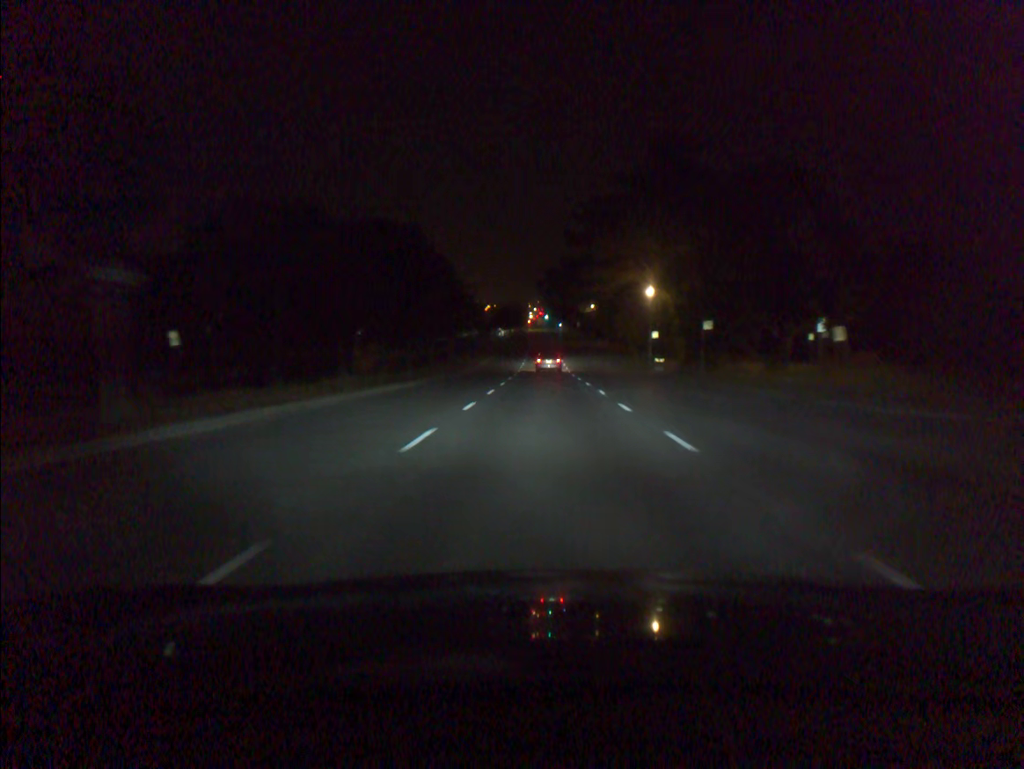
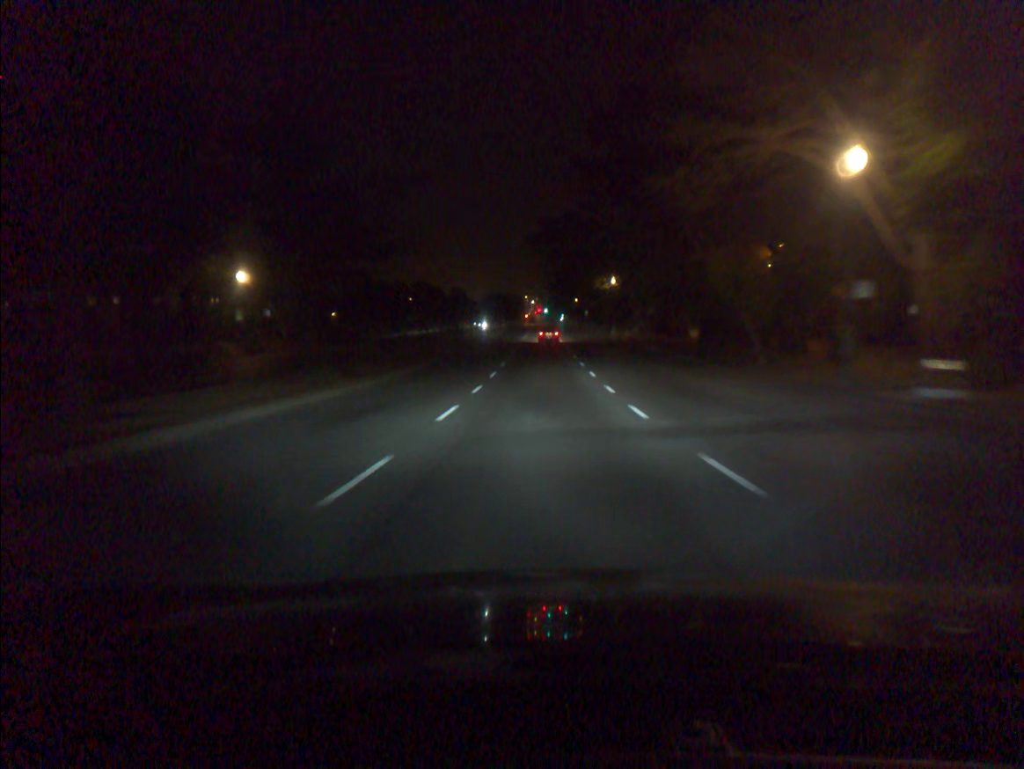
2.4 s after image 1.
(+0.1, +40.2) m; 0°
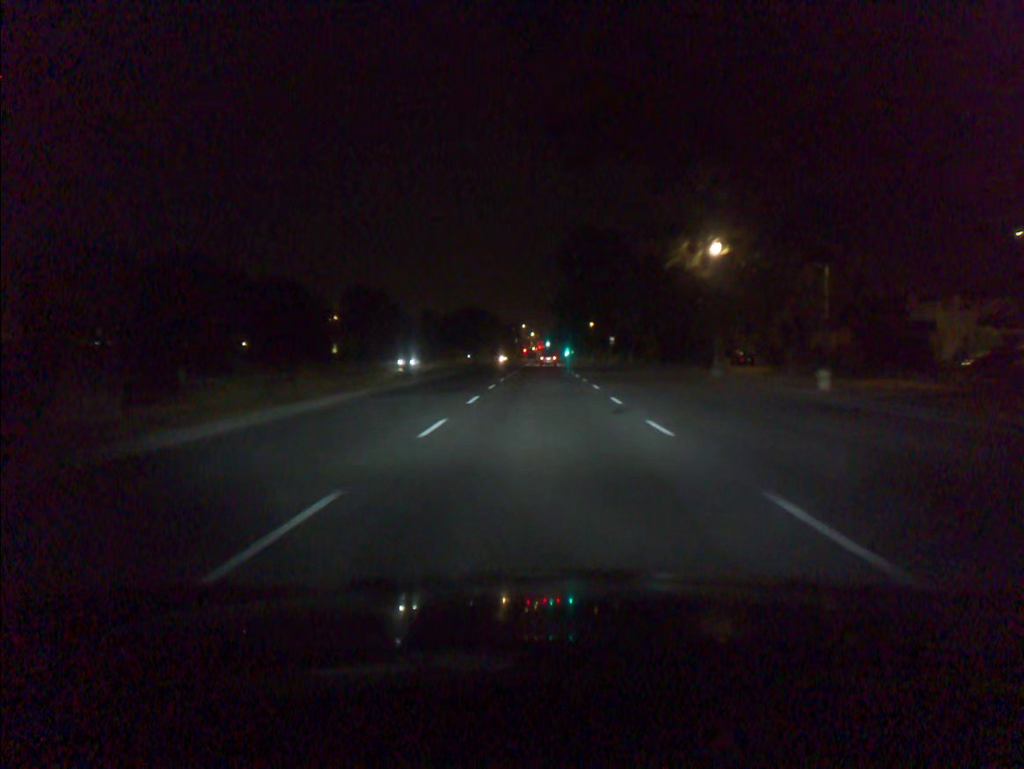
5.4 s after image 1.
(-0.1, +52.5) m; 0°
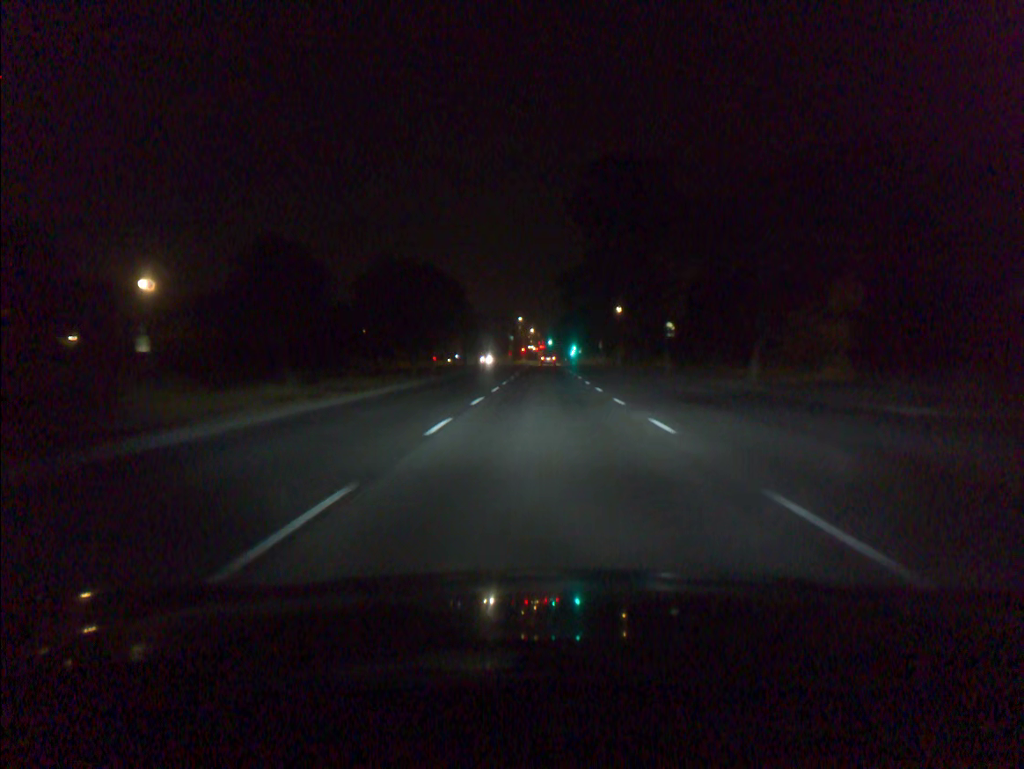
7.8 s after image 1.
(-0.1, +43.8) m; 0°
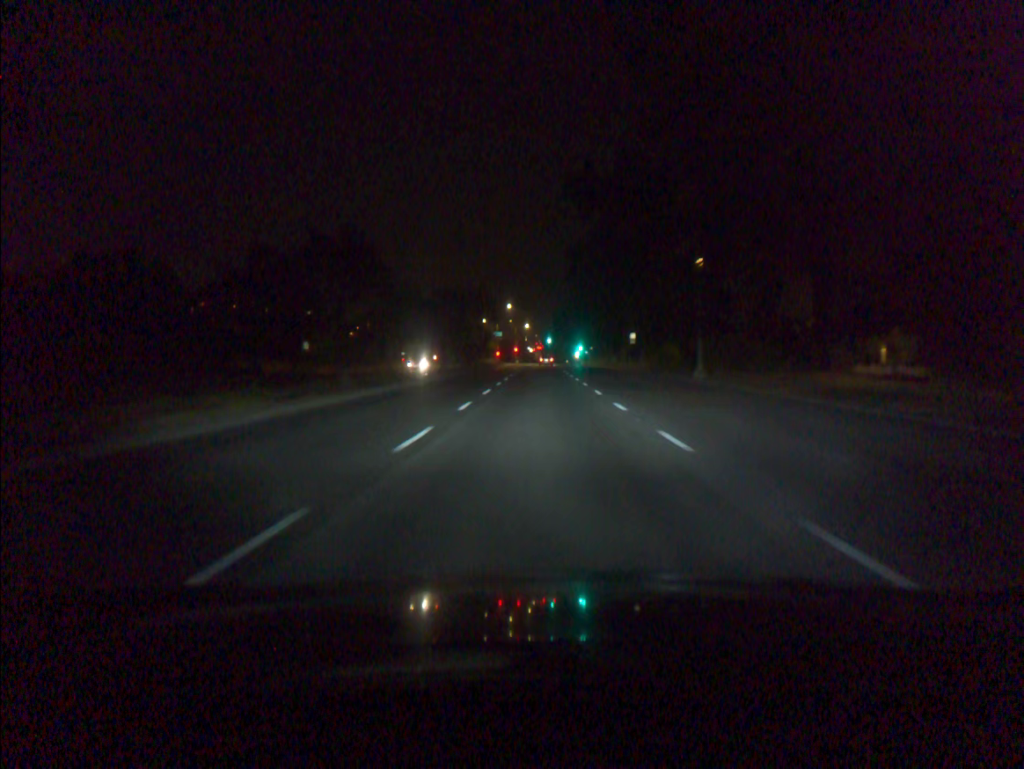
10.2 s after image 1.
(+0.1, +45.1) m; 0°
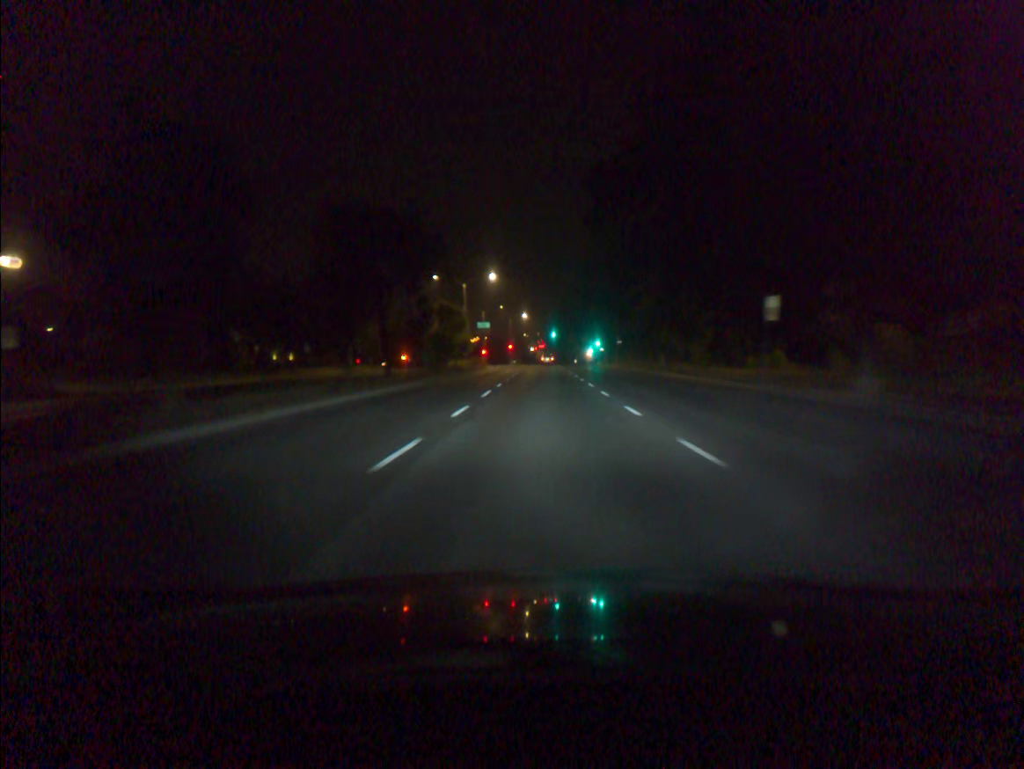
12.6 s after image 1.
(-0.3, +45.5) m; 0°
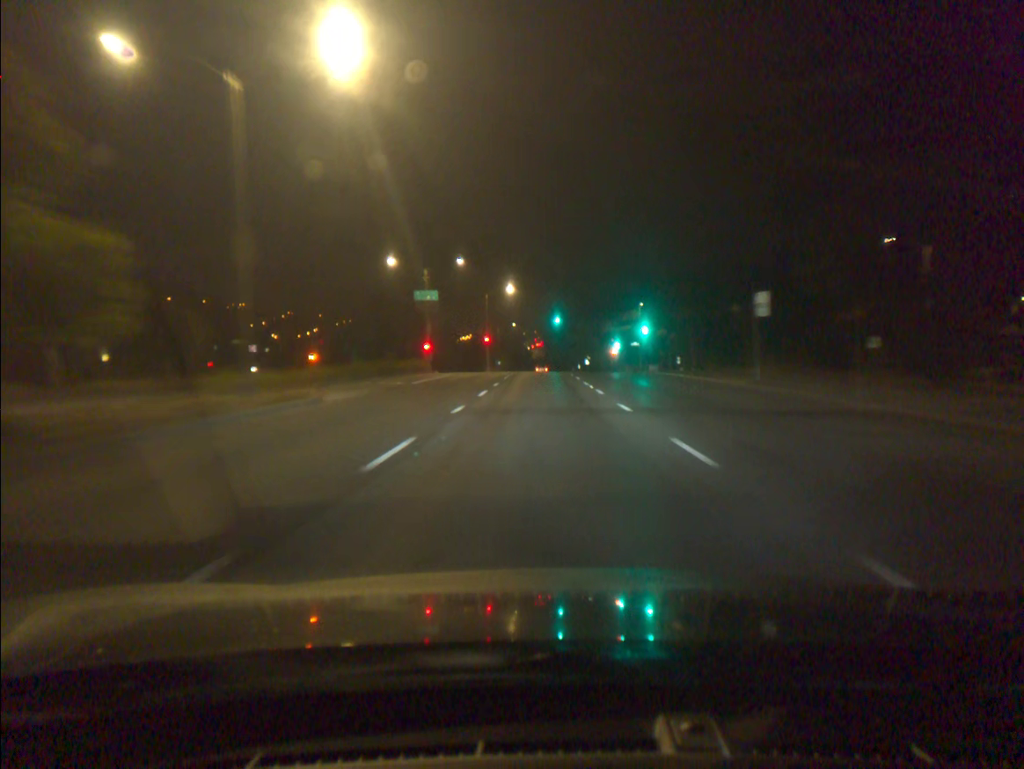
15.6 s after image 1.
(+0.1, +57.8) m; 0°
